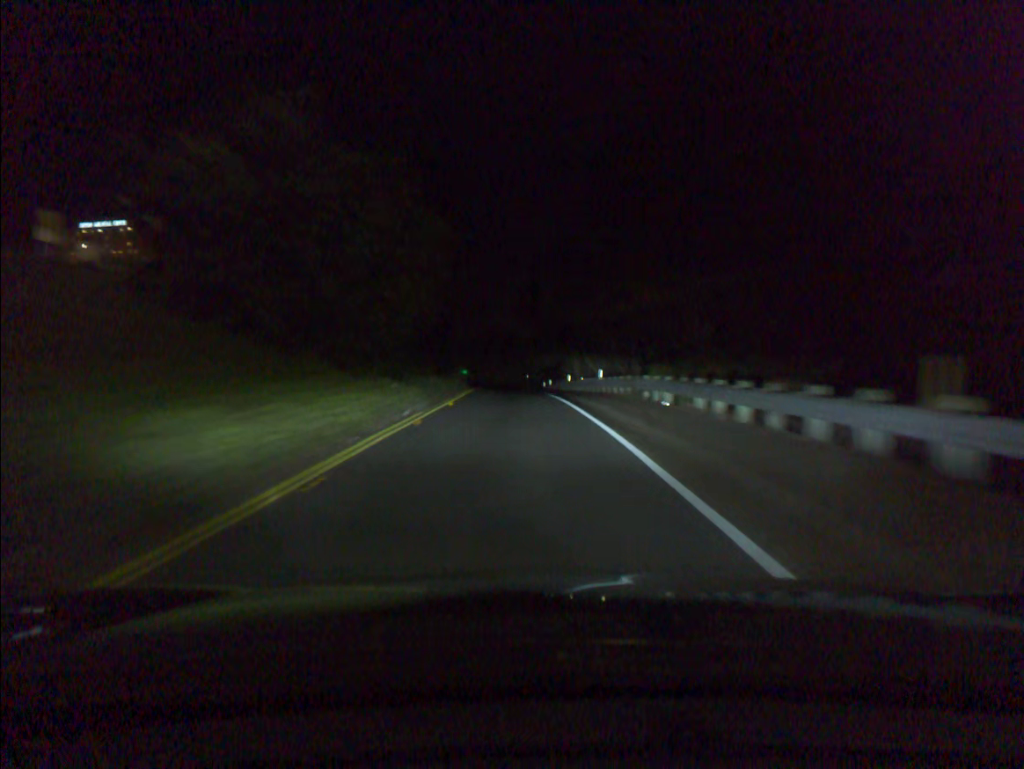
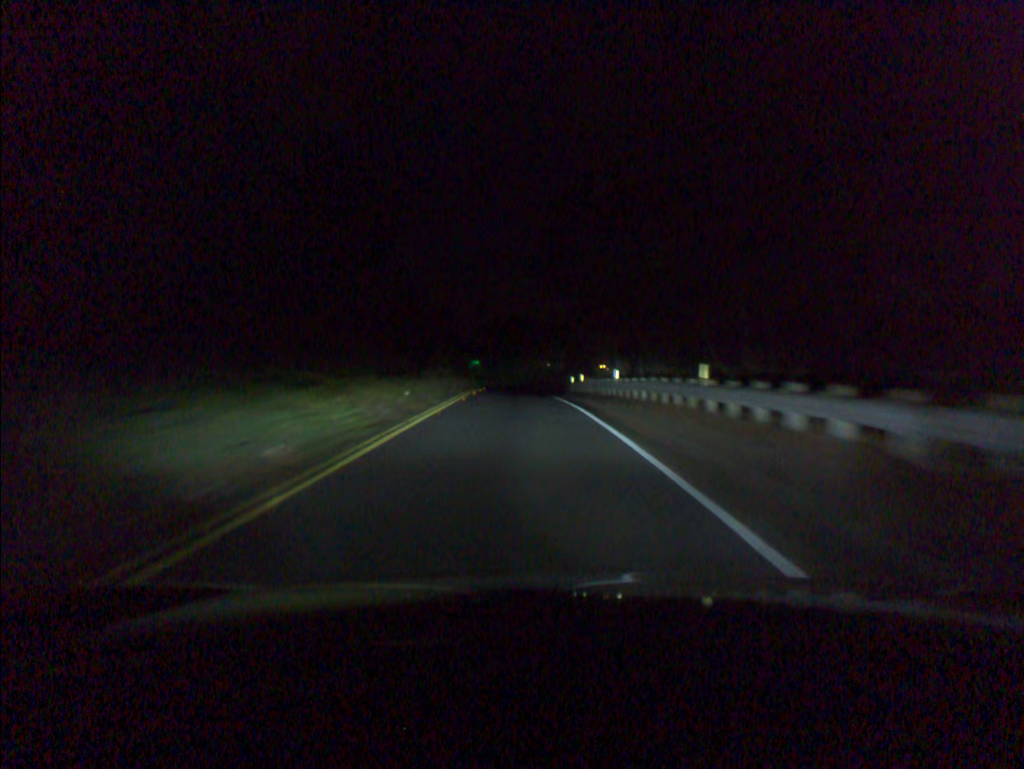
(-0.3, +19.7) m; -1°
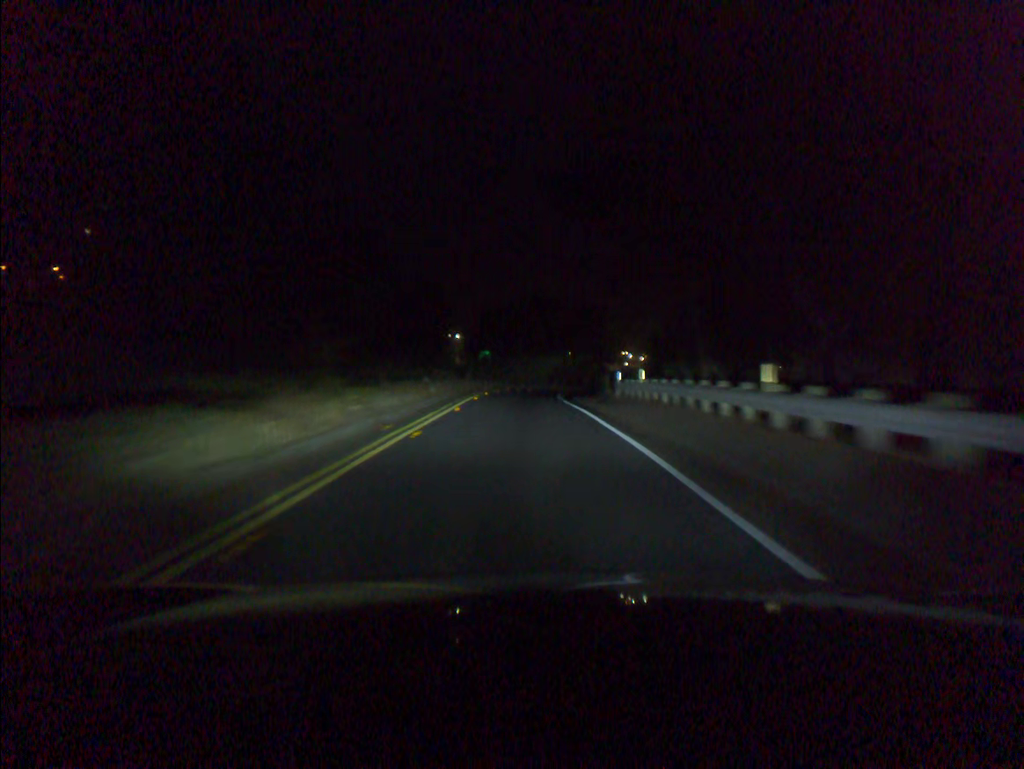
(-0.2, +19.5) m; -1°
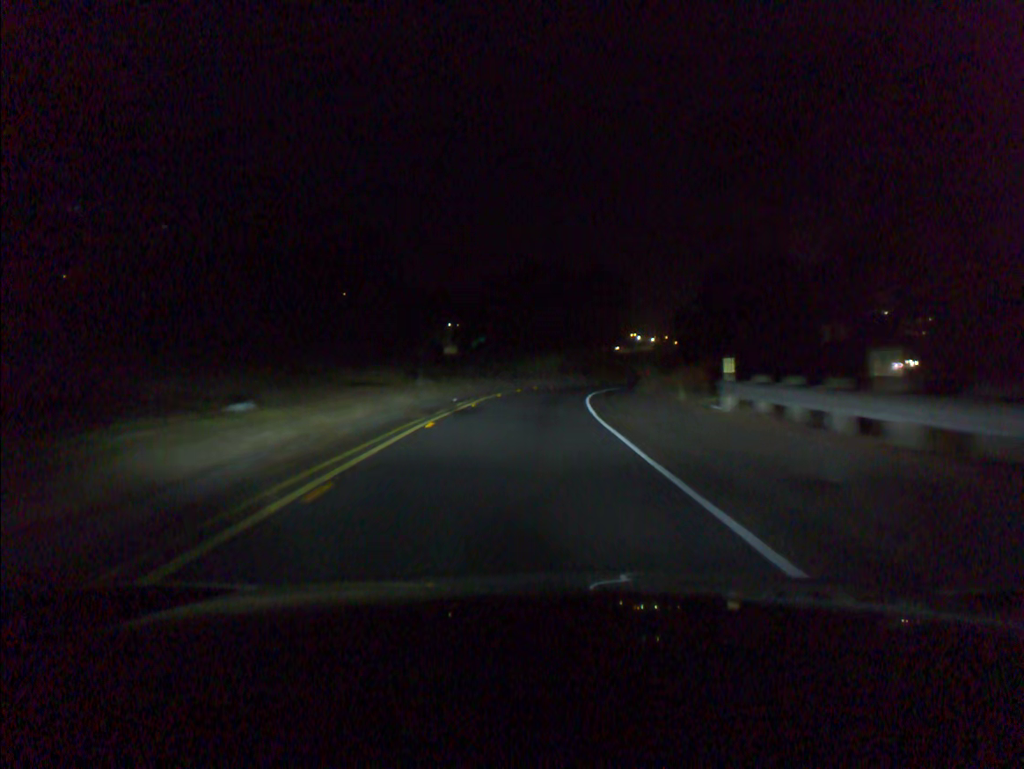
(-0.1, +20.0) m; -1°
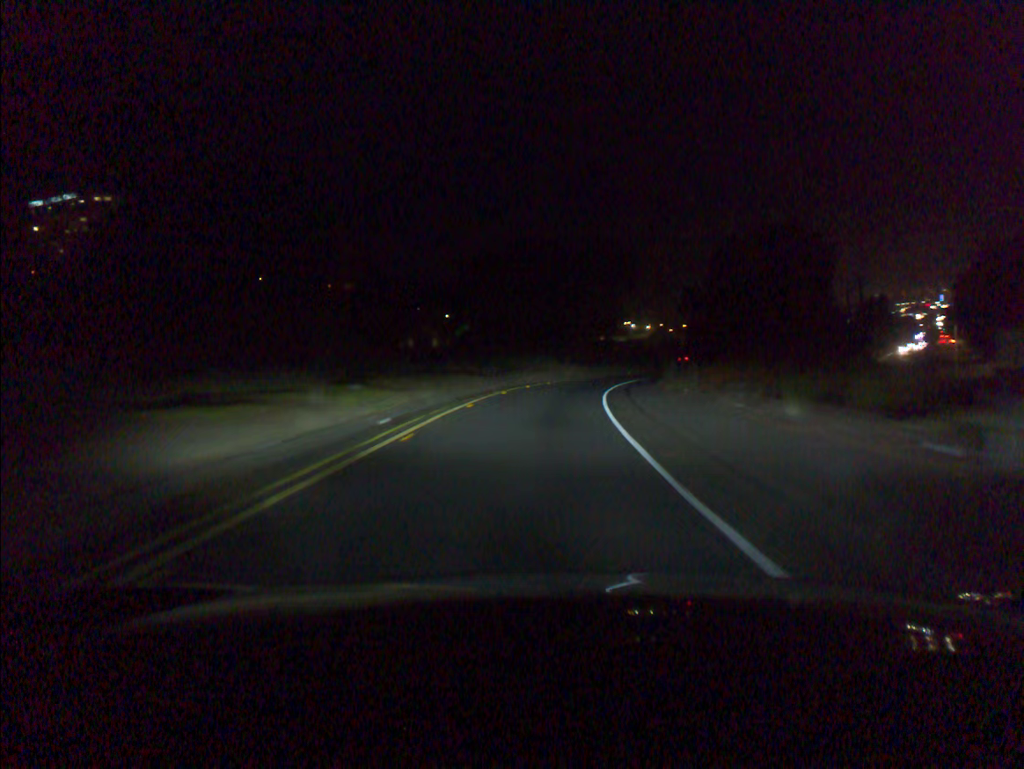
(0.0, +10.3) m; 0°
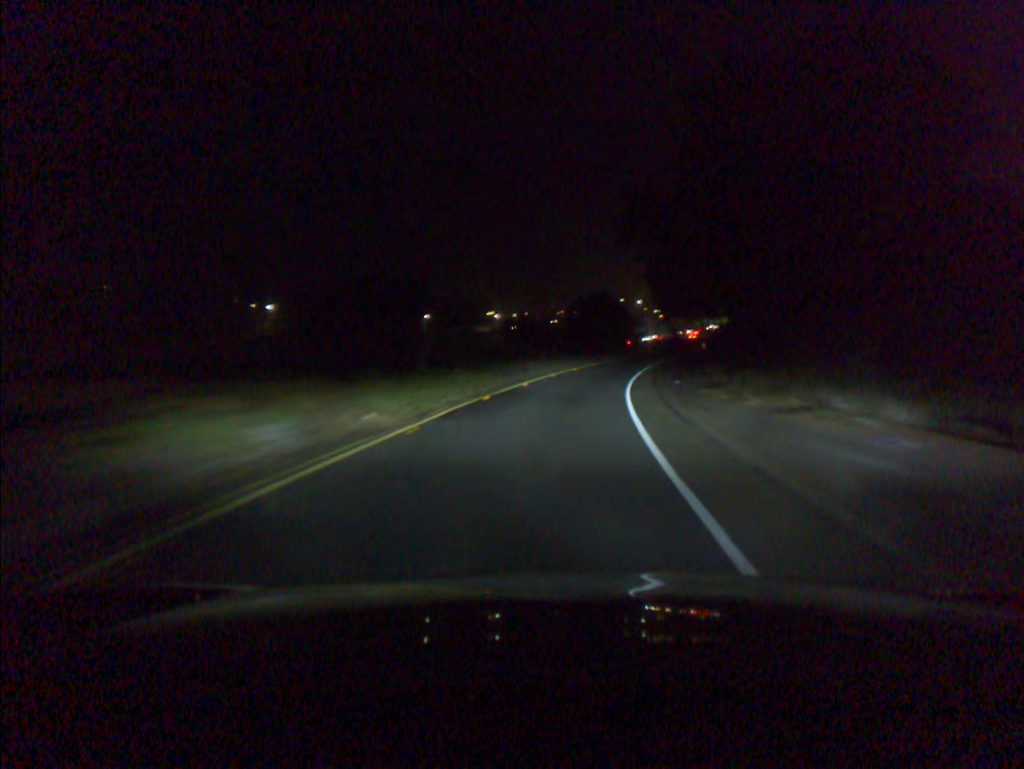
(+4.6, +50.5) m; +10°
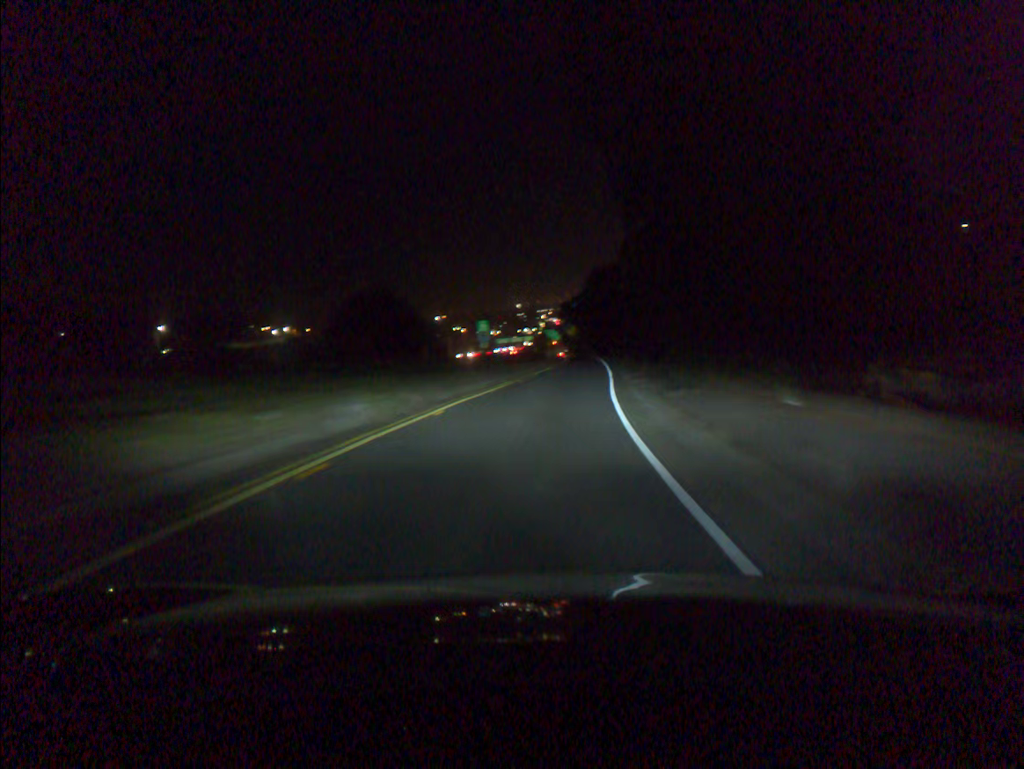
(+7.0, +54.7) m; +14°
